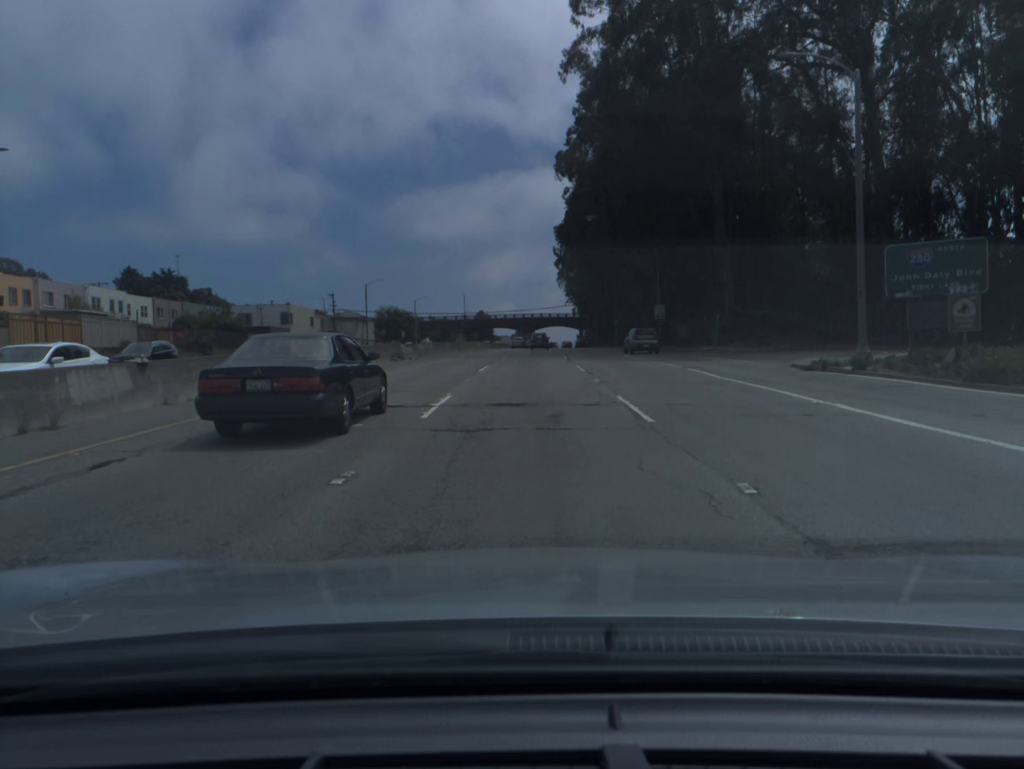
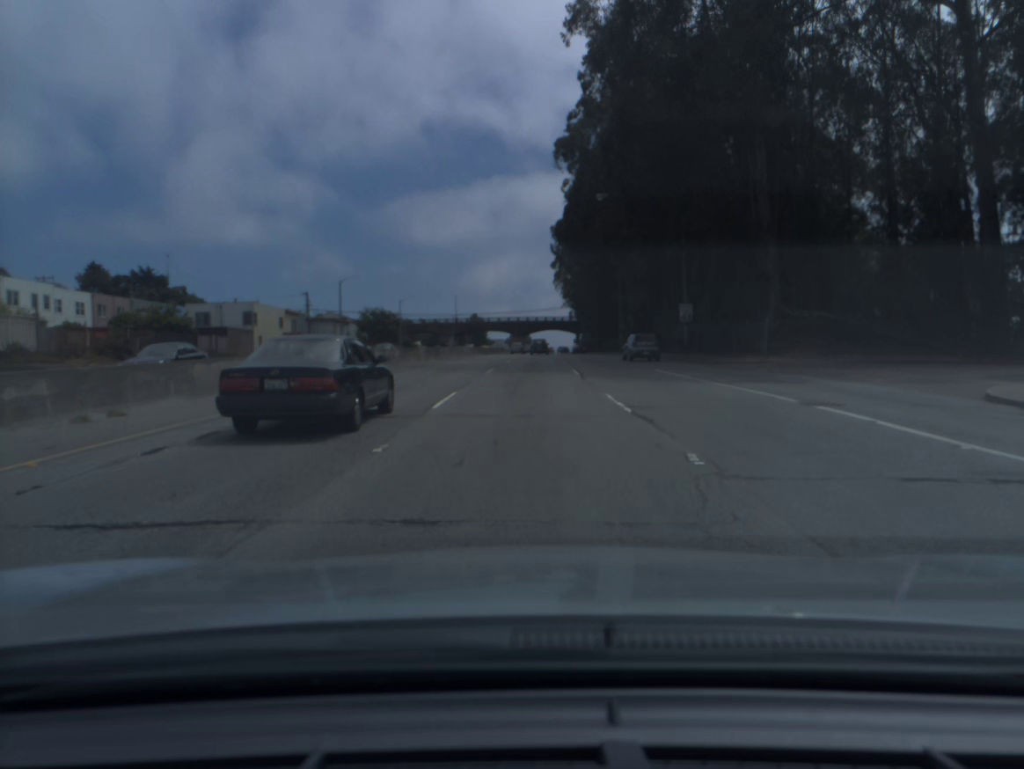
(0.0, +12.9) m; 0°
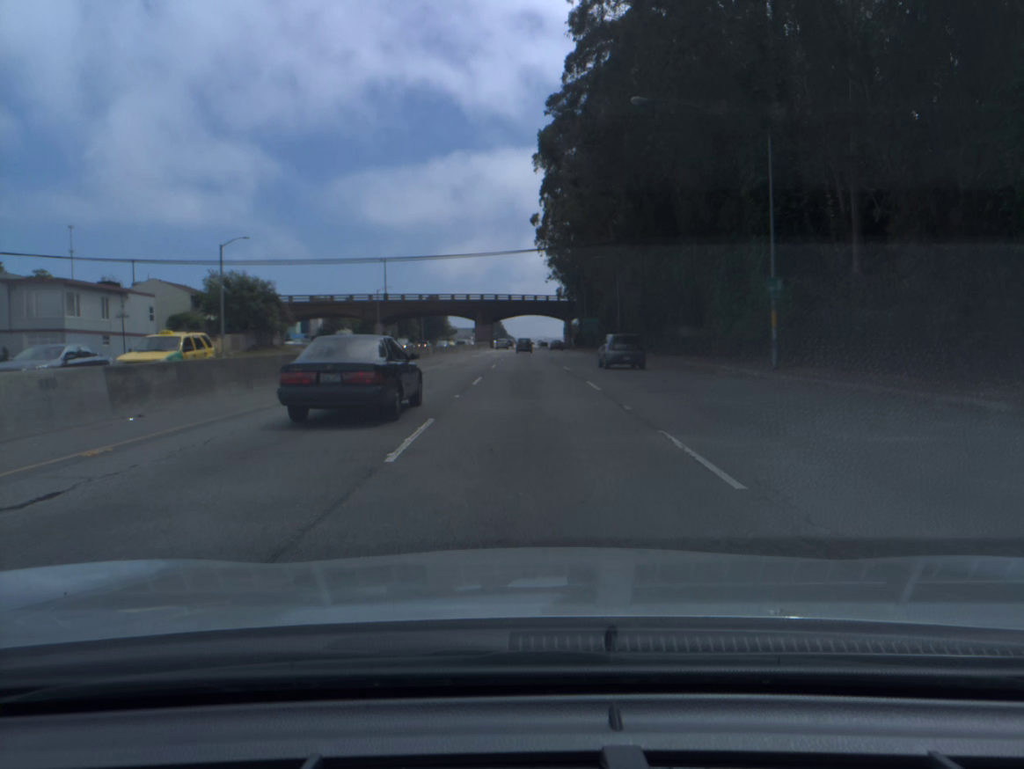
(+1.0, +64.9) m; +2°
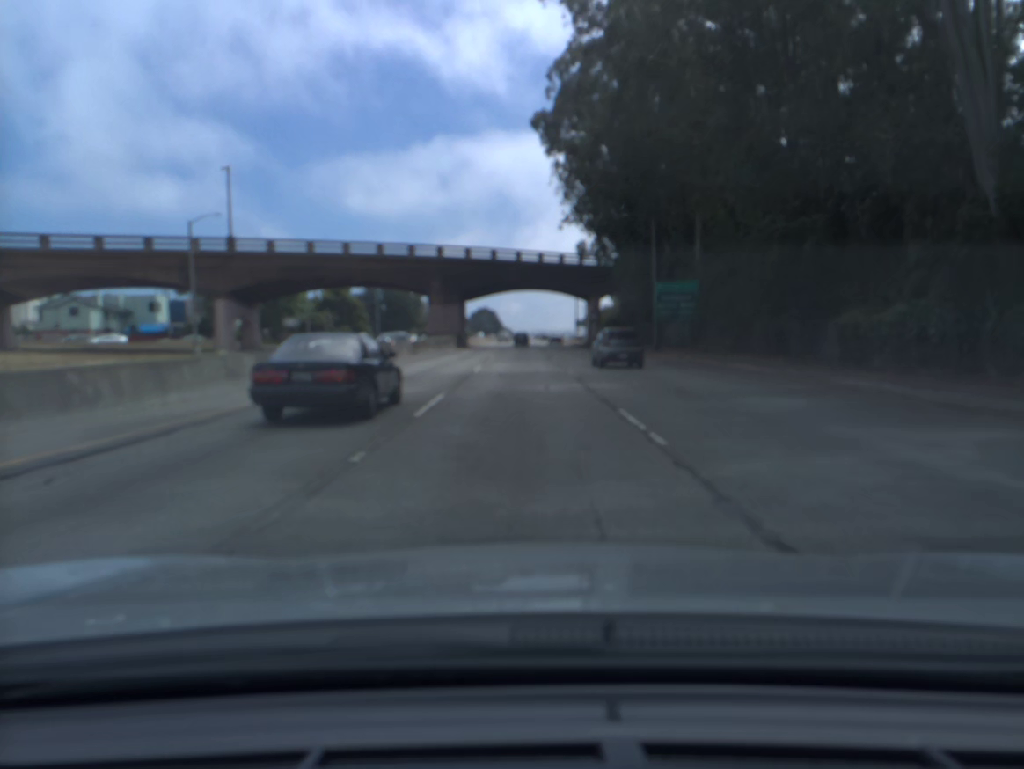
(+0.4, +69.1) m; 0°
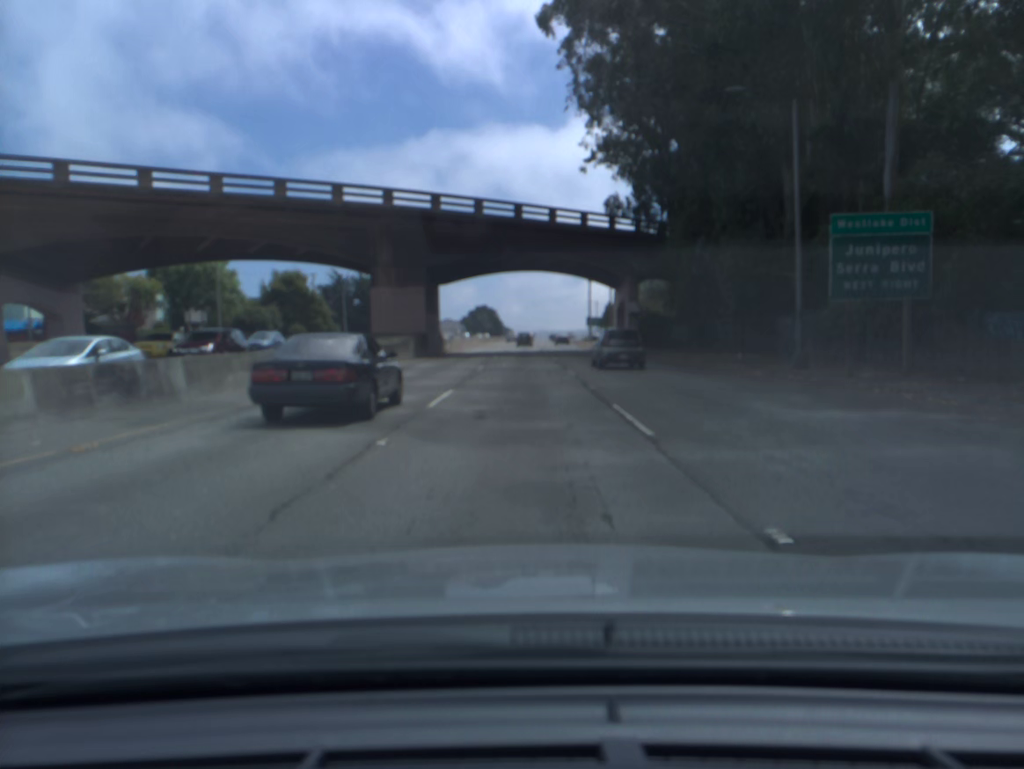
(-0.1, +28.2) m; 0°
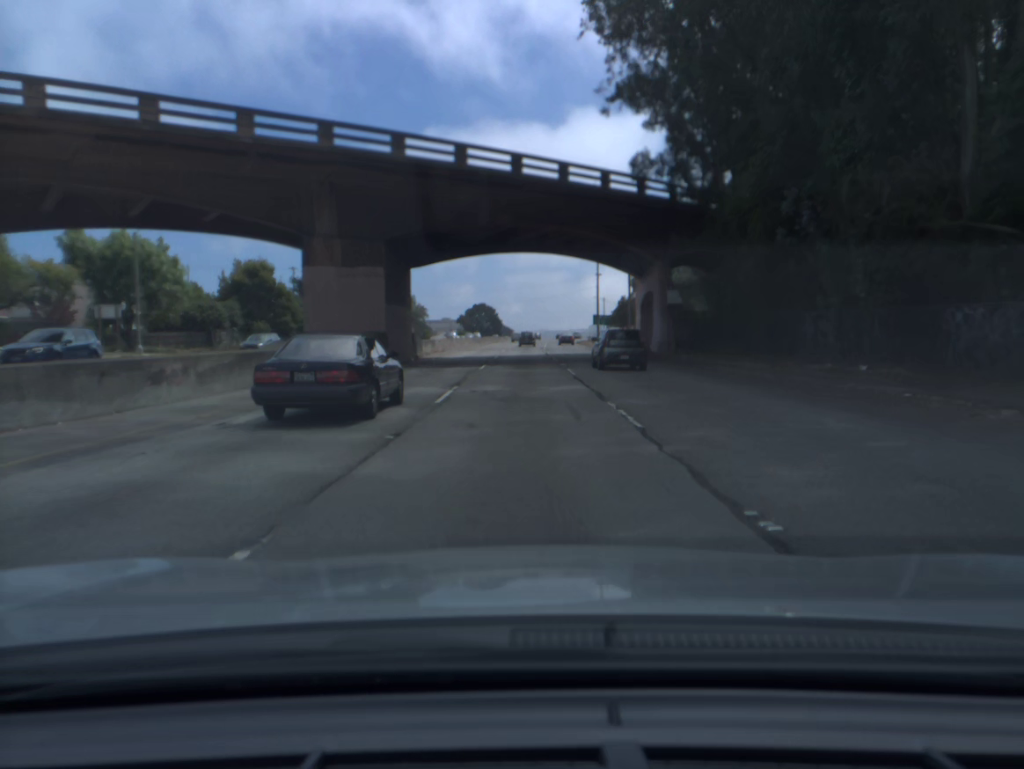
(0.0, +14.1) m; 0°
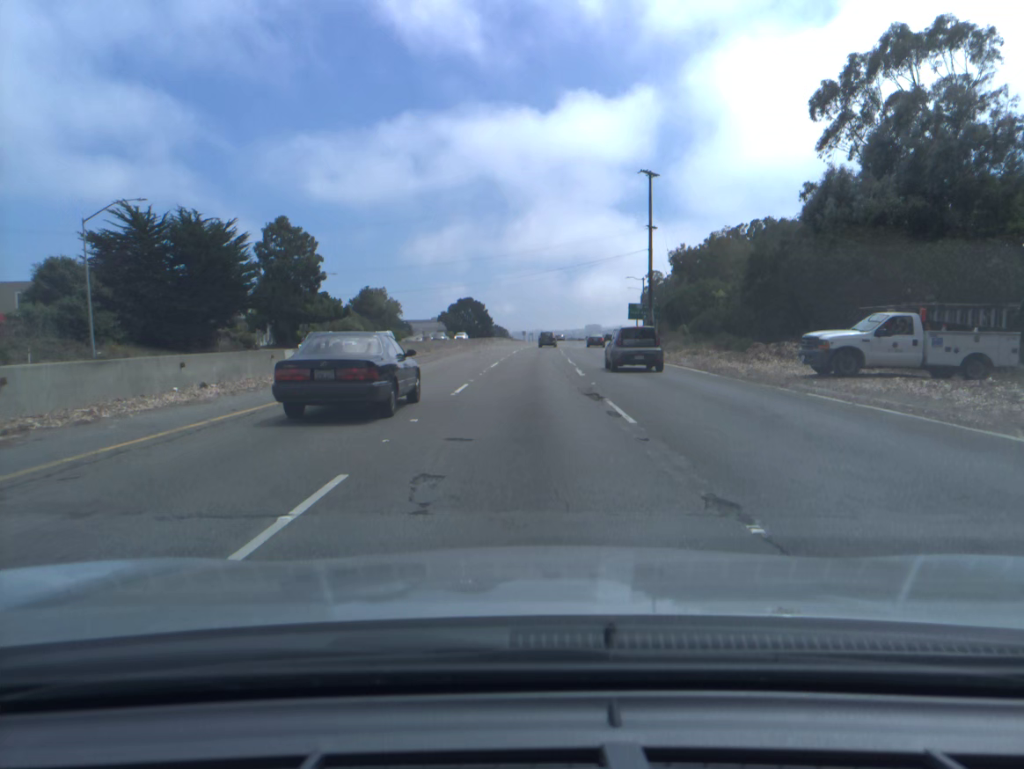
(+0.3, +56.4) m; +1°
